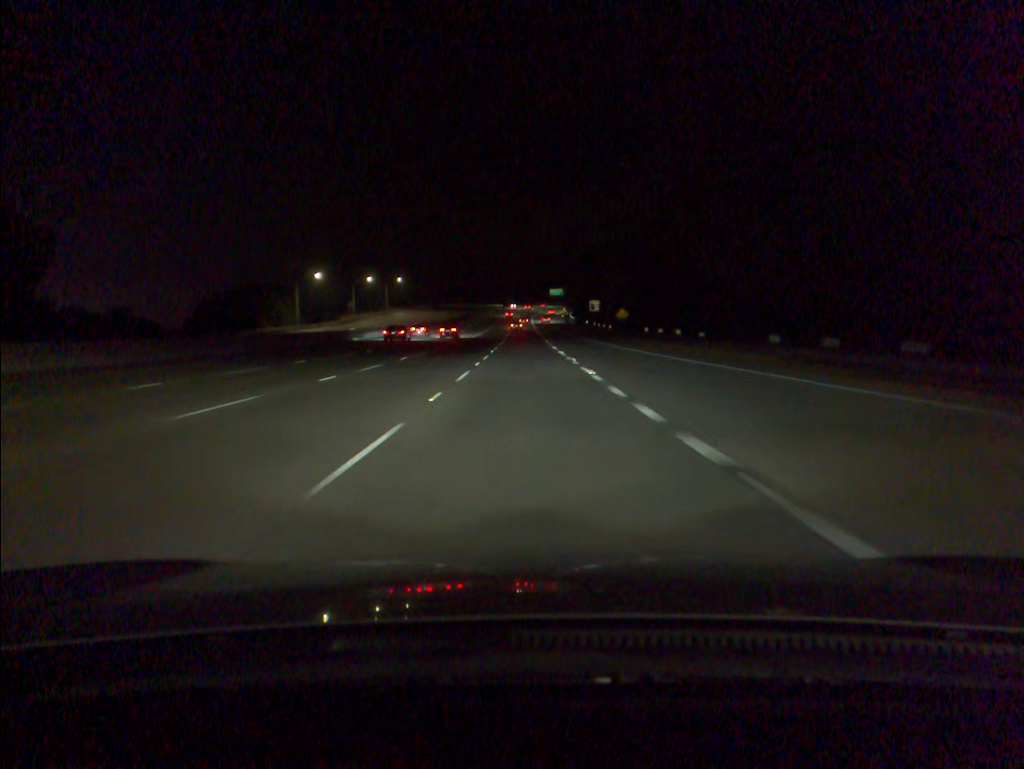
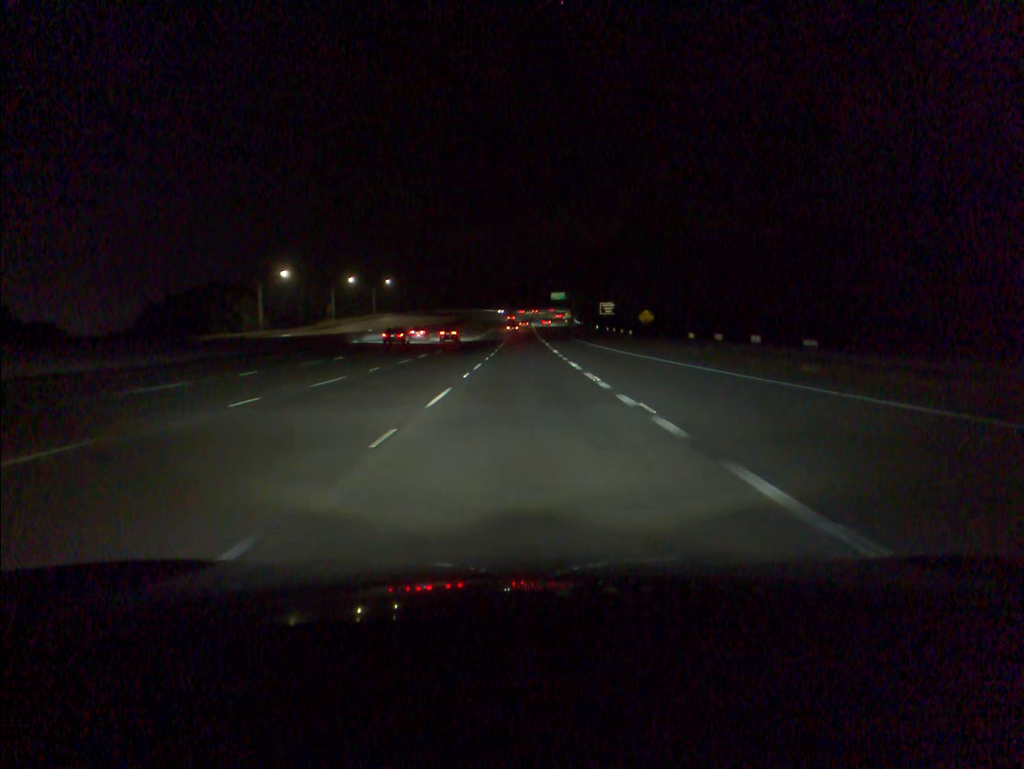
(0.0, +20.6) m; 0°
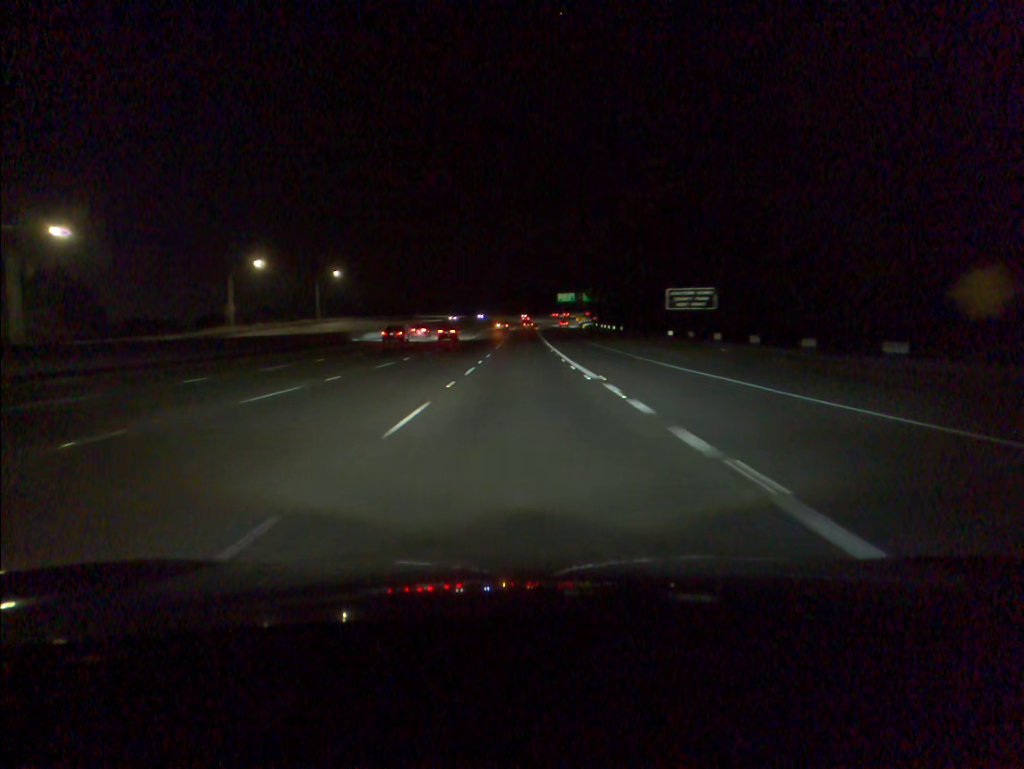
(0.0, +61.8) m; 0°
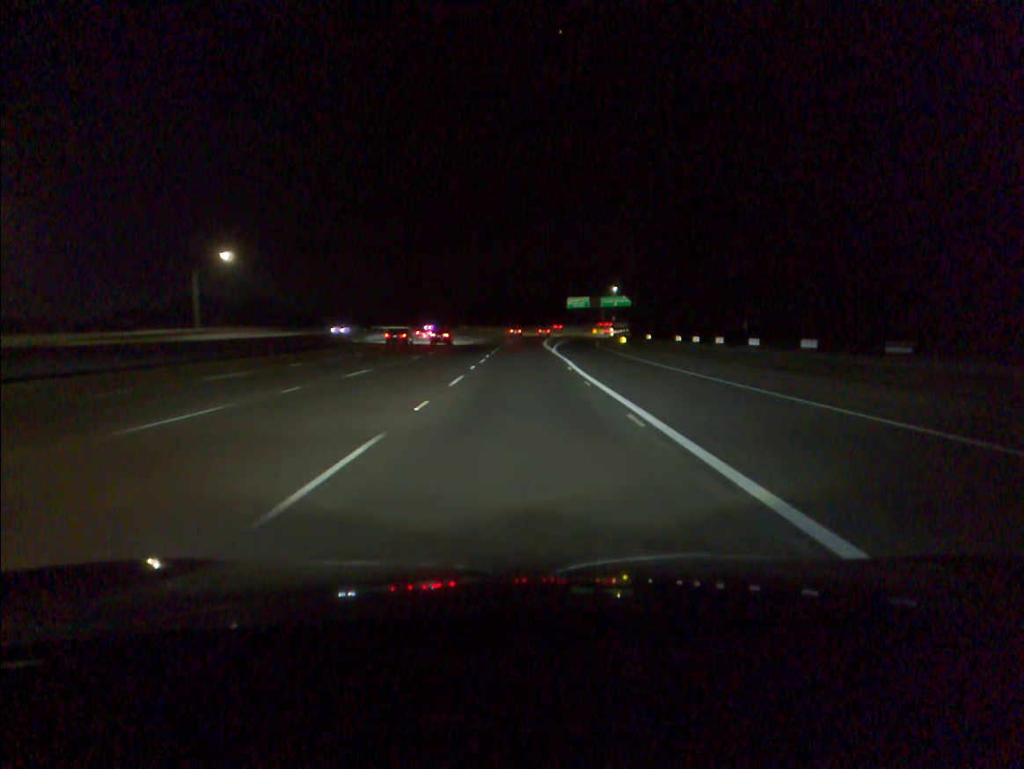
(0.0, +61.7) m; 0°
